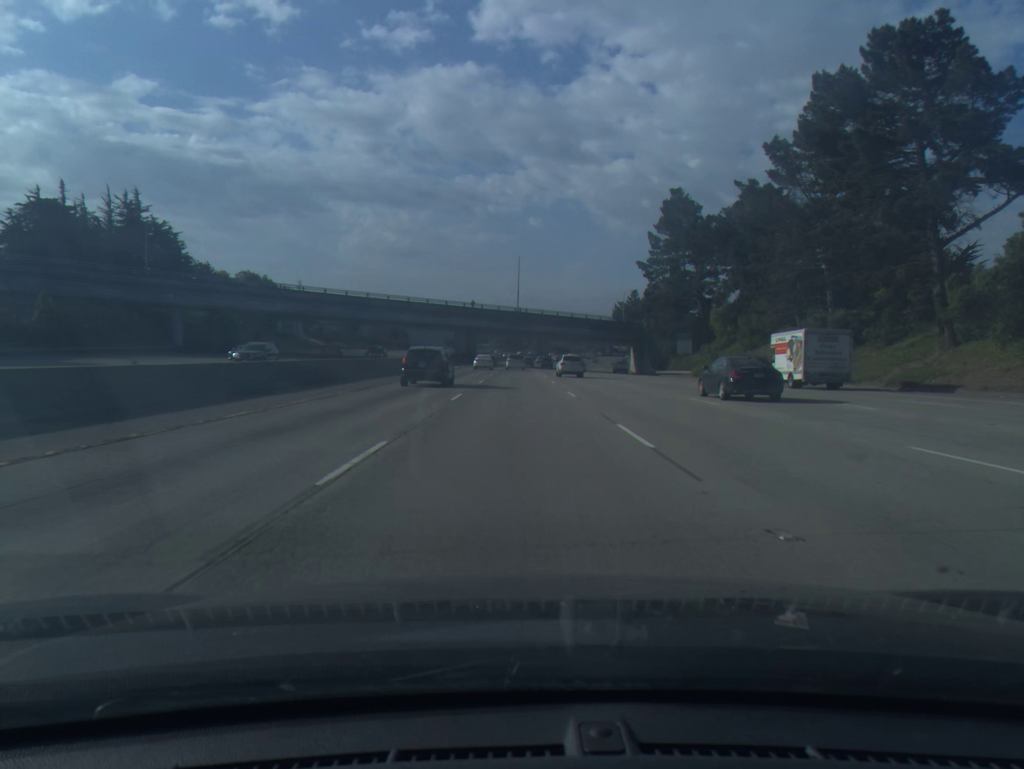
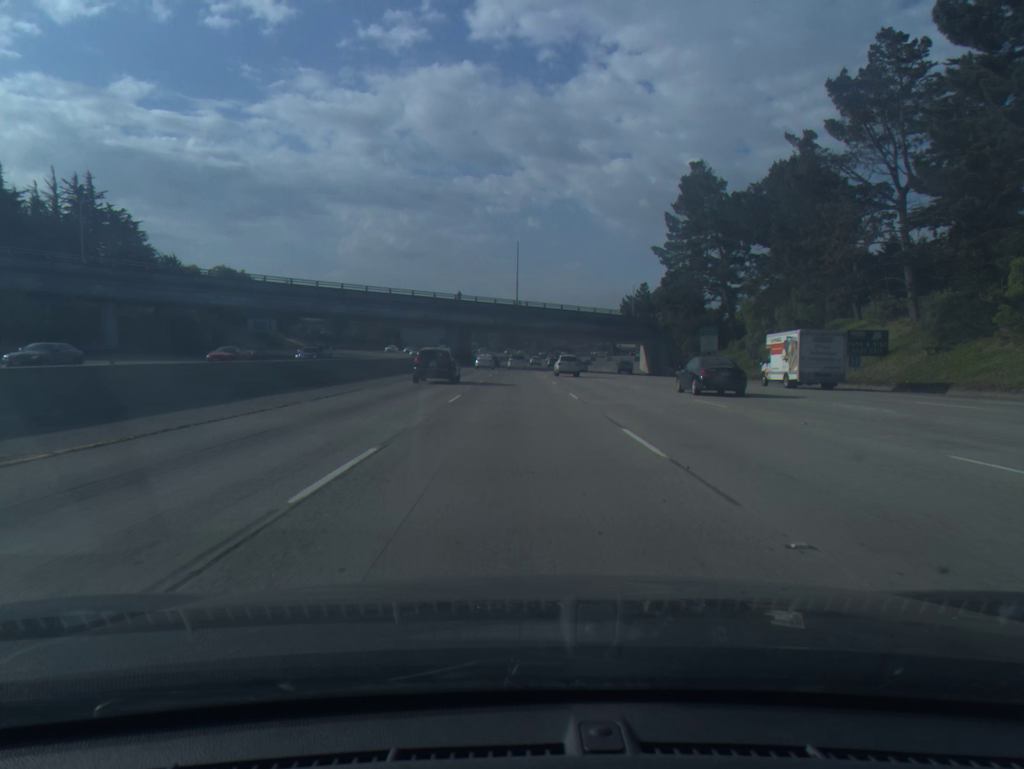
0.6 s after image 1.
(0.0, +15.5) m; 0°
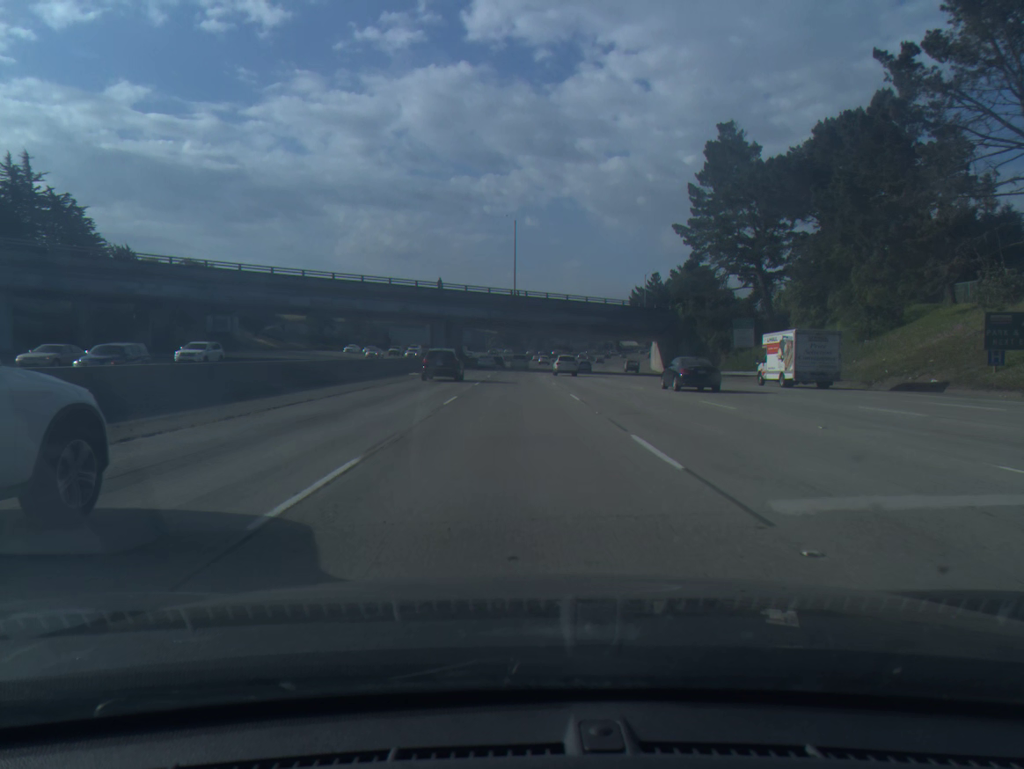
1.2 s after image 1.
(0.0, +15.6) m; 0°
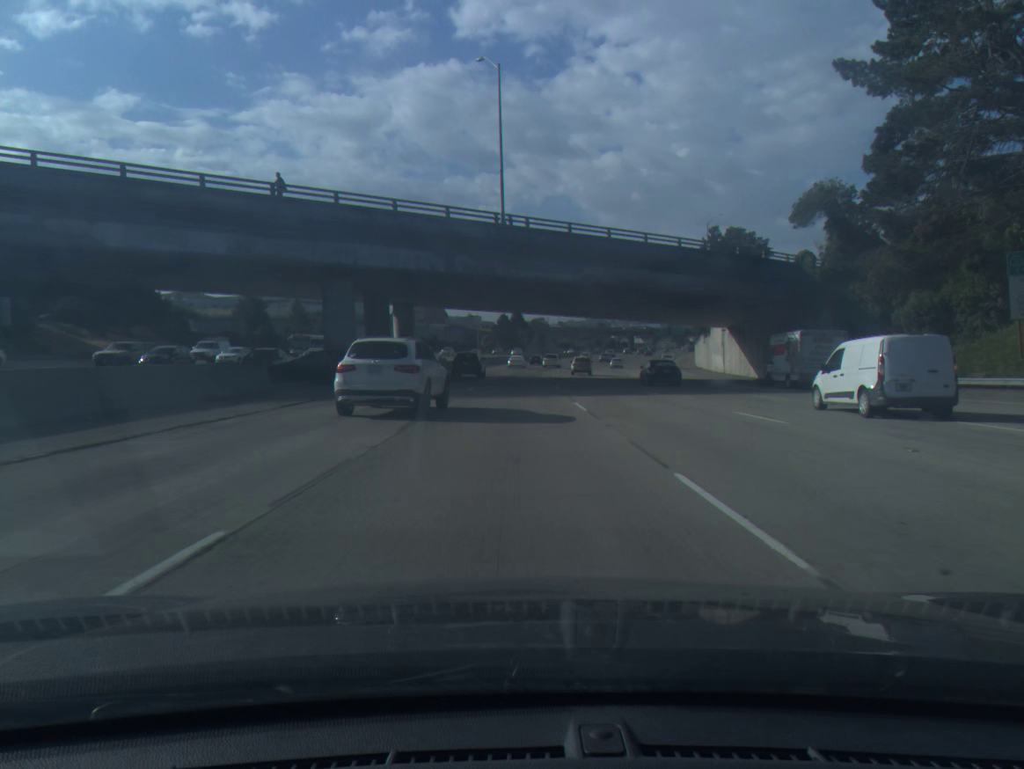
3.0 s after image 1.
(+0.1, +47.8) m; 0°
